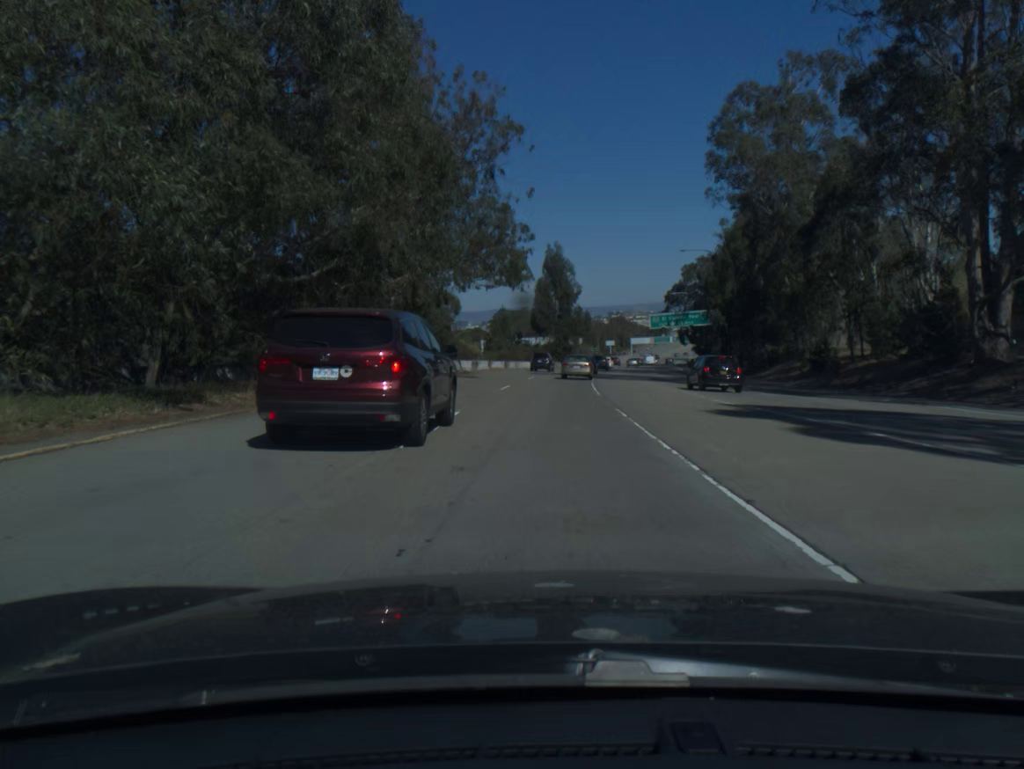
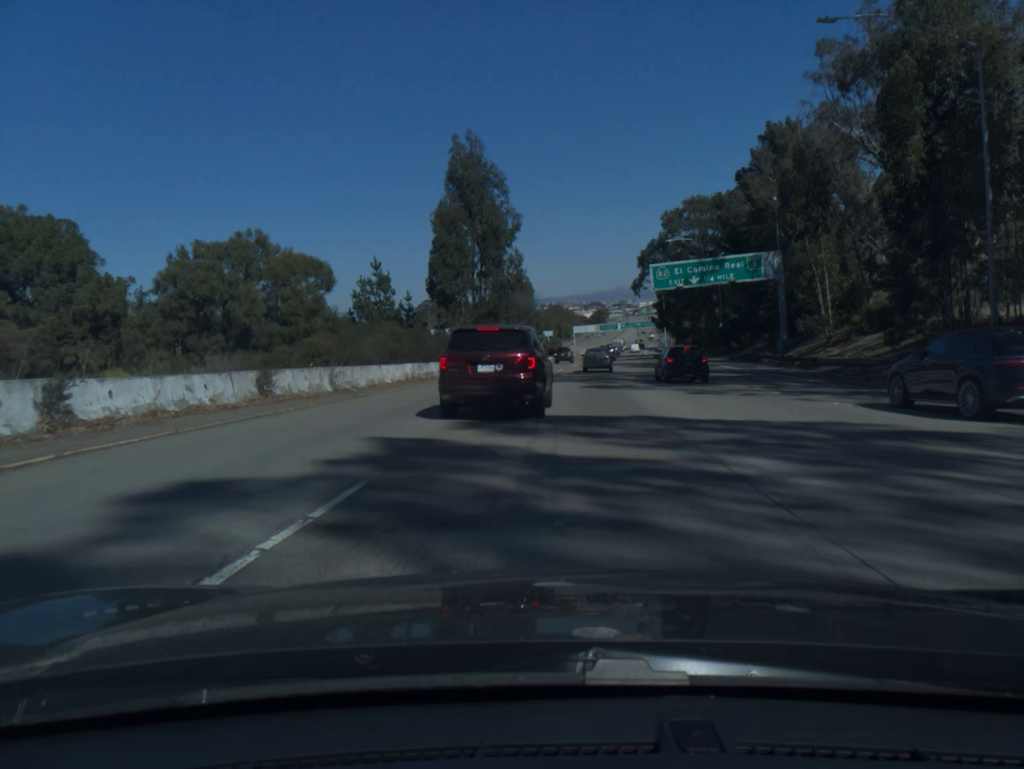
(+1.6, +52.8) m; +4°
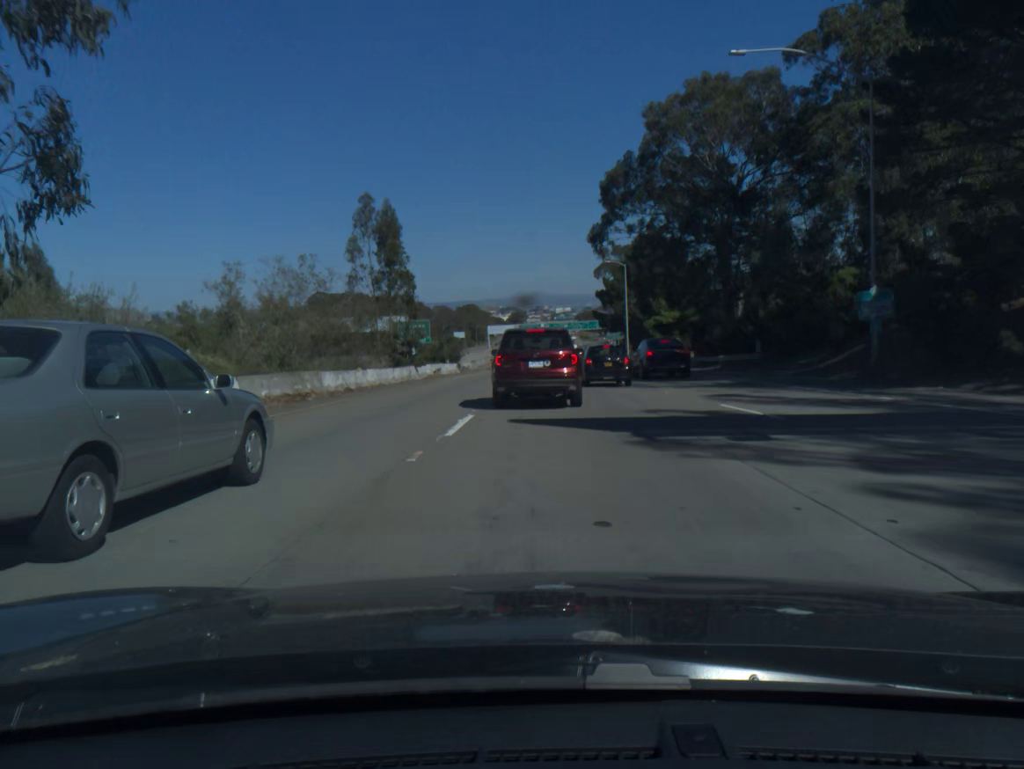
(+2.7, +52.7) m; +6°
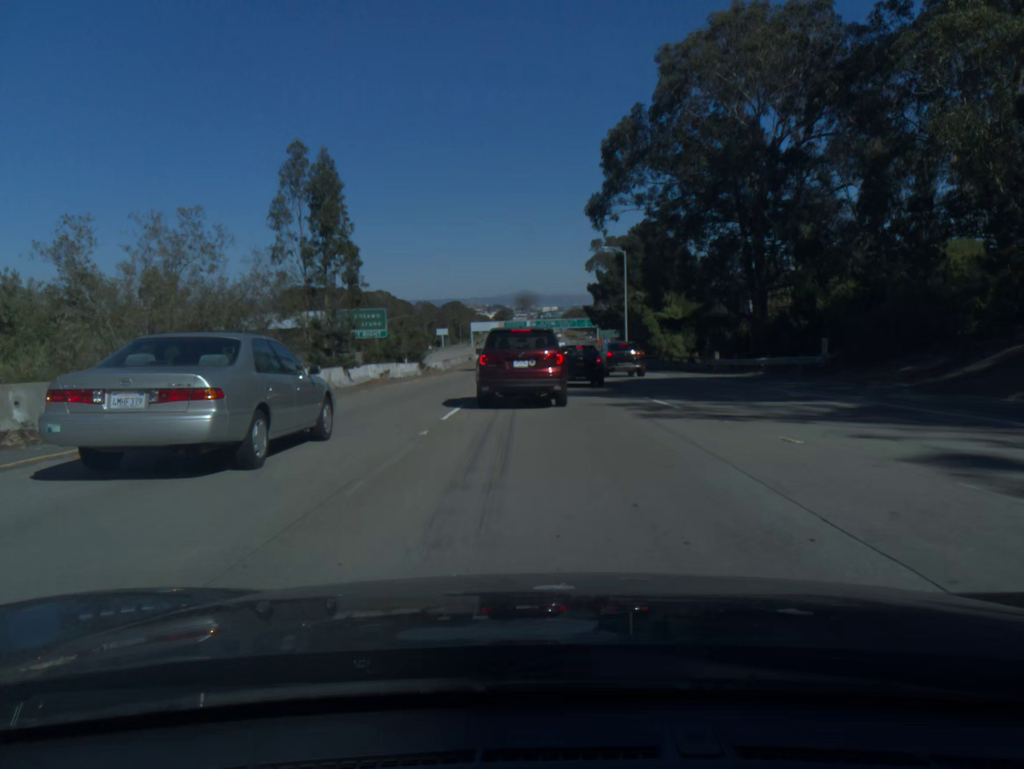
(+0.1, +12.6) m; +1°
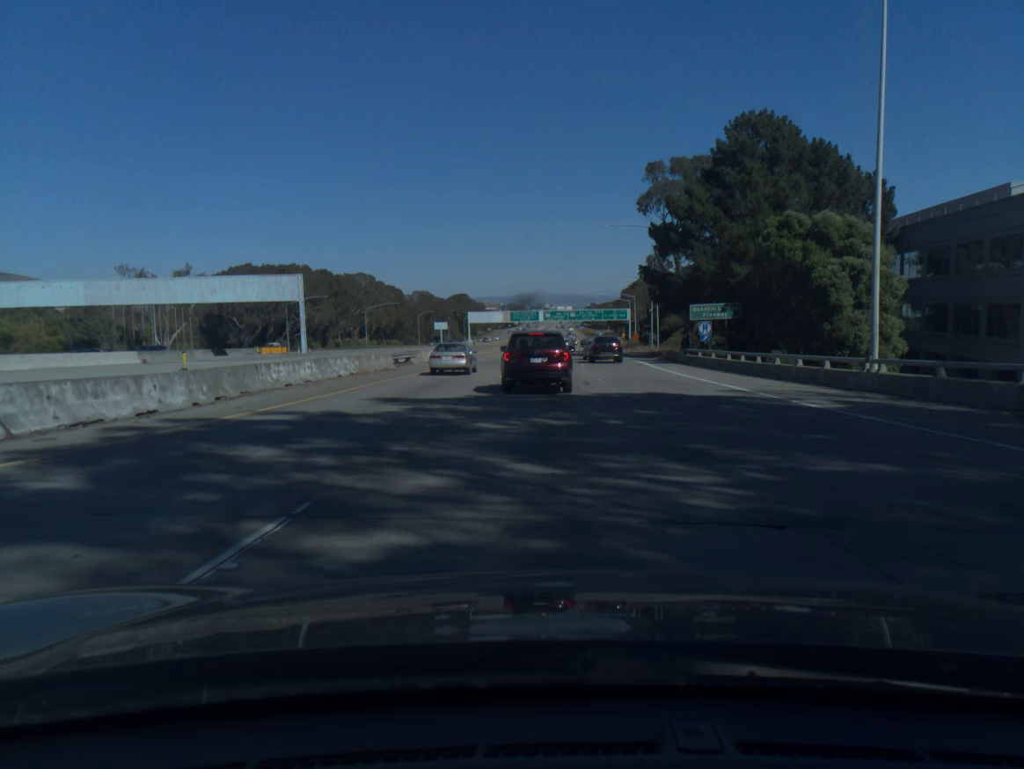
(-0.5, +57.0) m; -1°
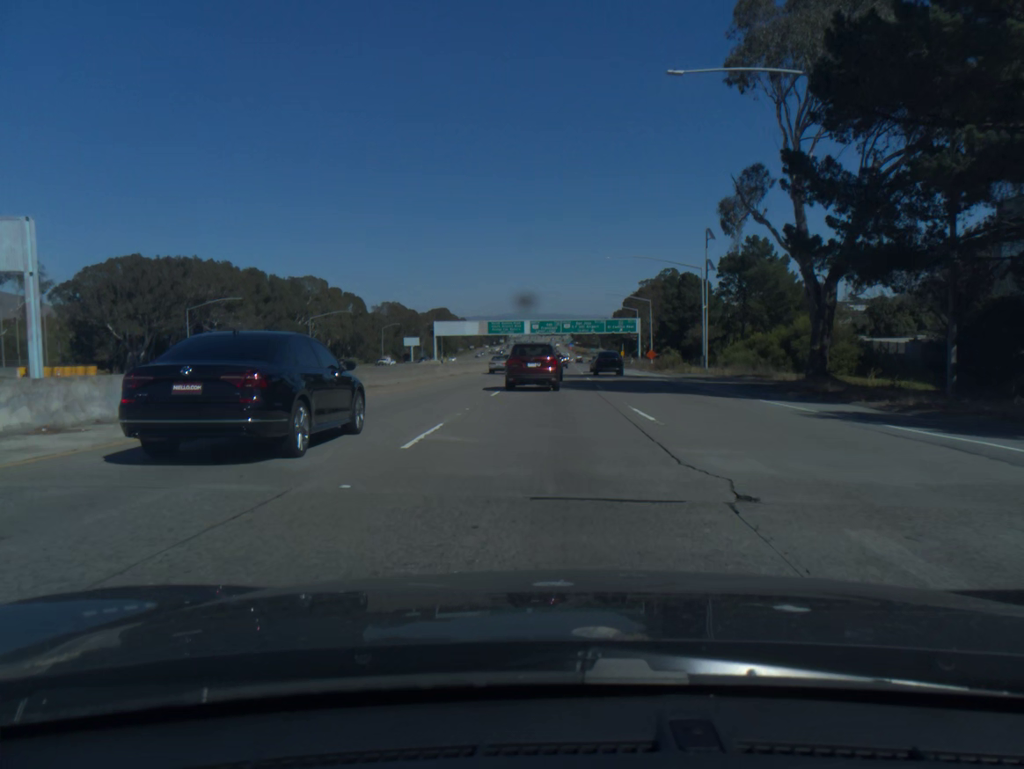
(+0.4, +43.0) m; +1°
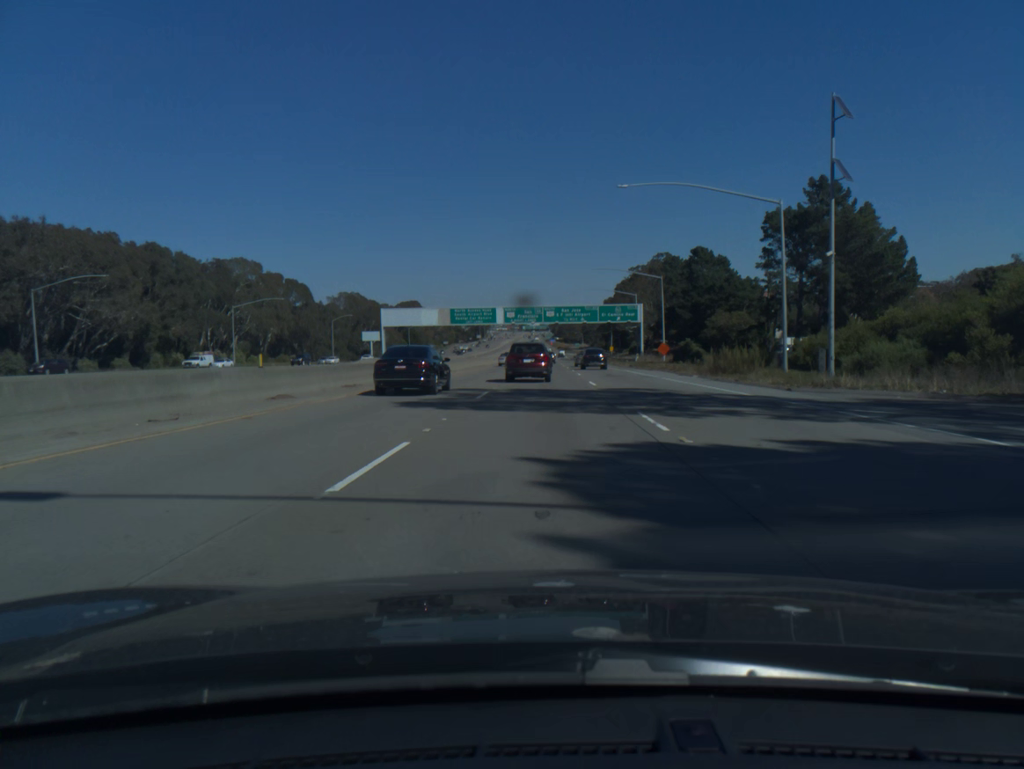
(+0.4, +32.6) m; +1°
